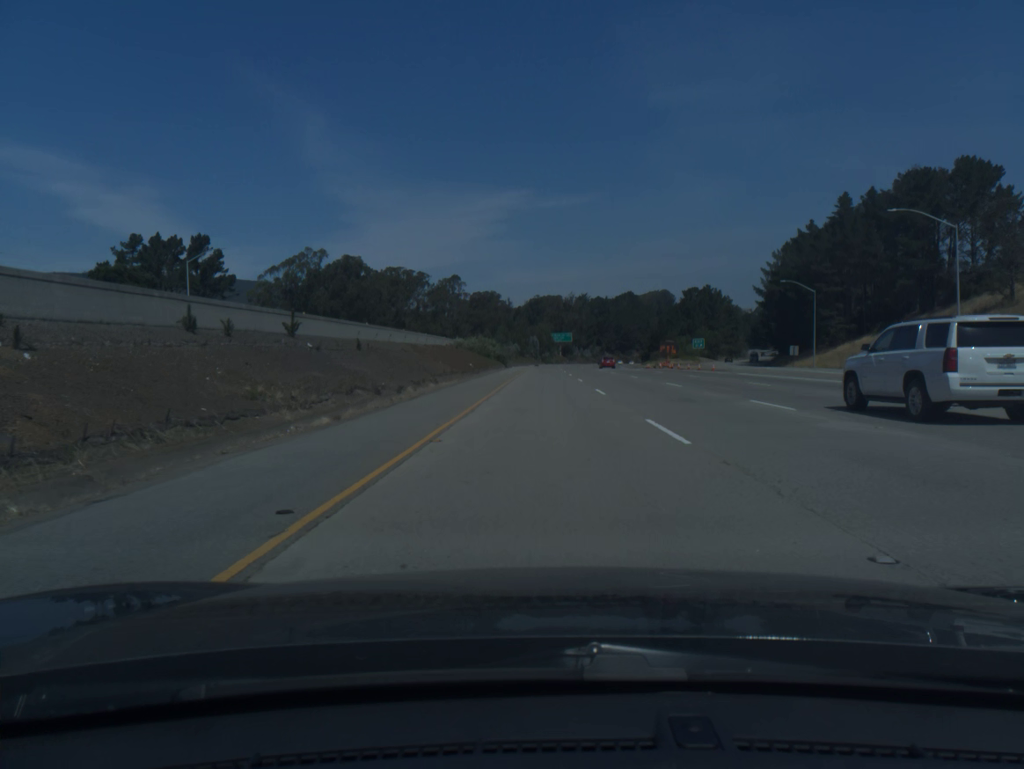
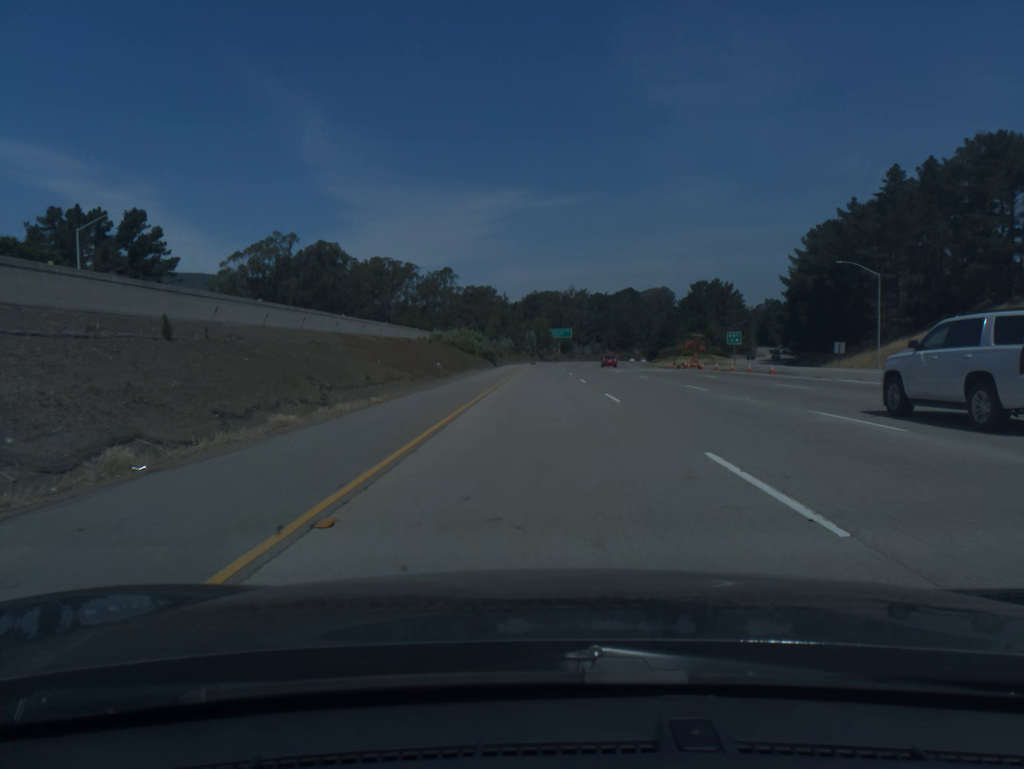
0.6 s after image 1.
(0.0, +20.1) m; 0°
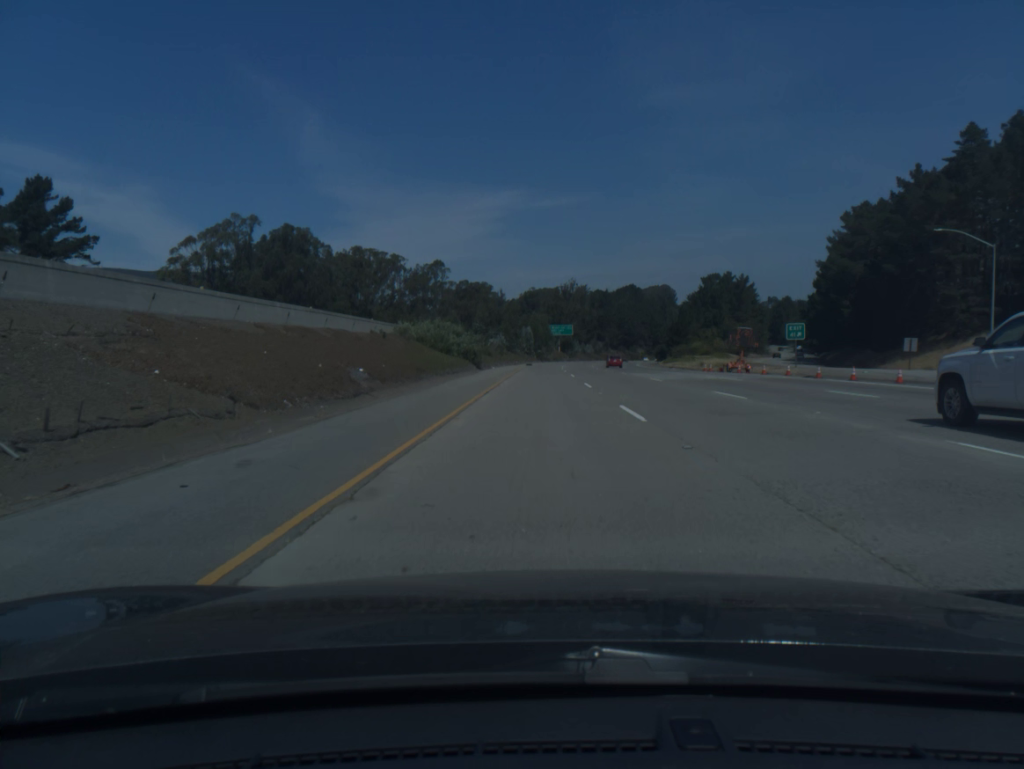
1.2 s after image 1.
(0.0, +20.1) m; 0°
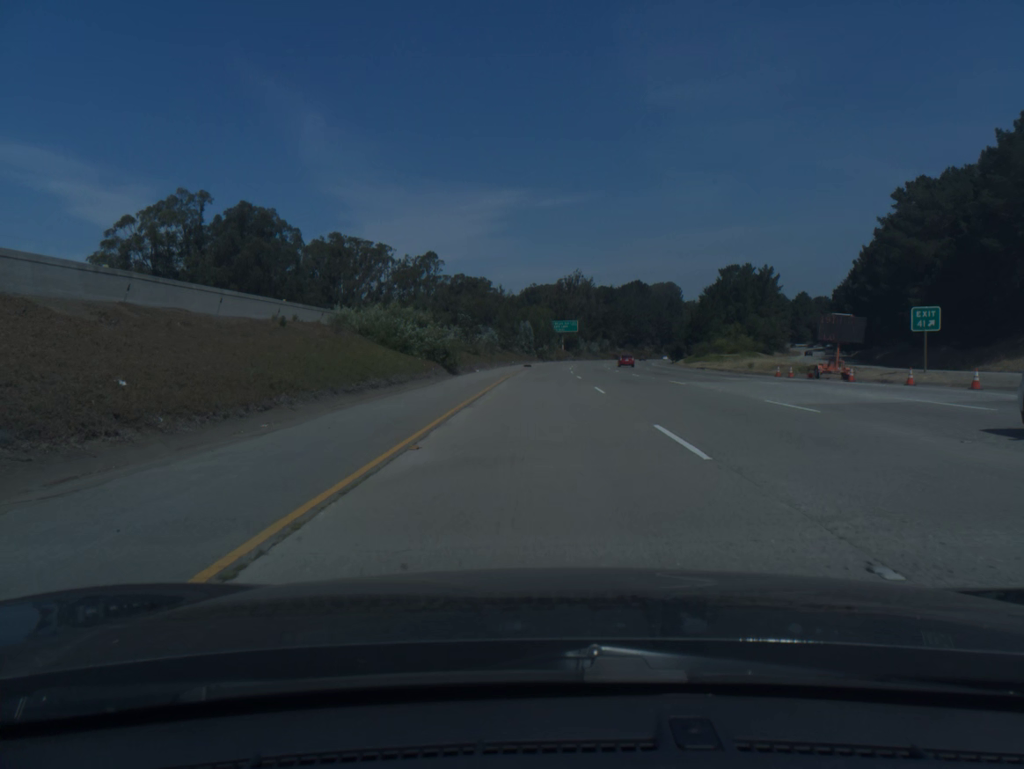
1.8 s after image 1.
(0.0, +20.1) m; 0°
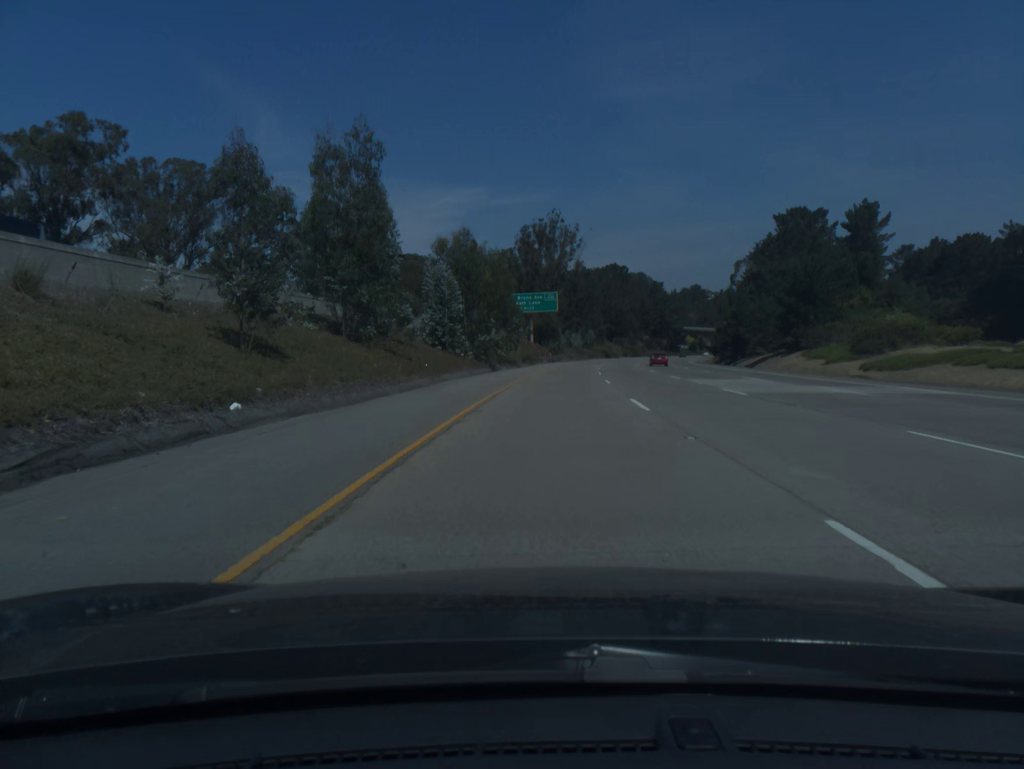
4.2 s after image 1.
(+1.0, +80.4) m; +3°
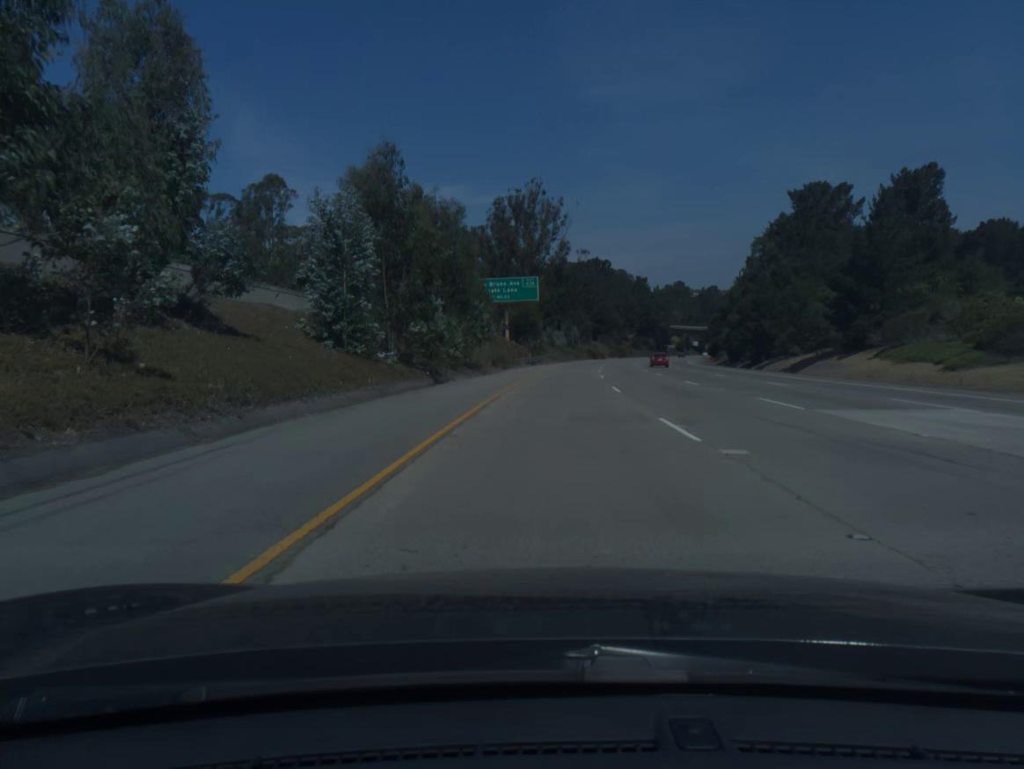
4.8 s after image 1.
(+0.2, +20.1) m; +1°
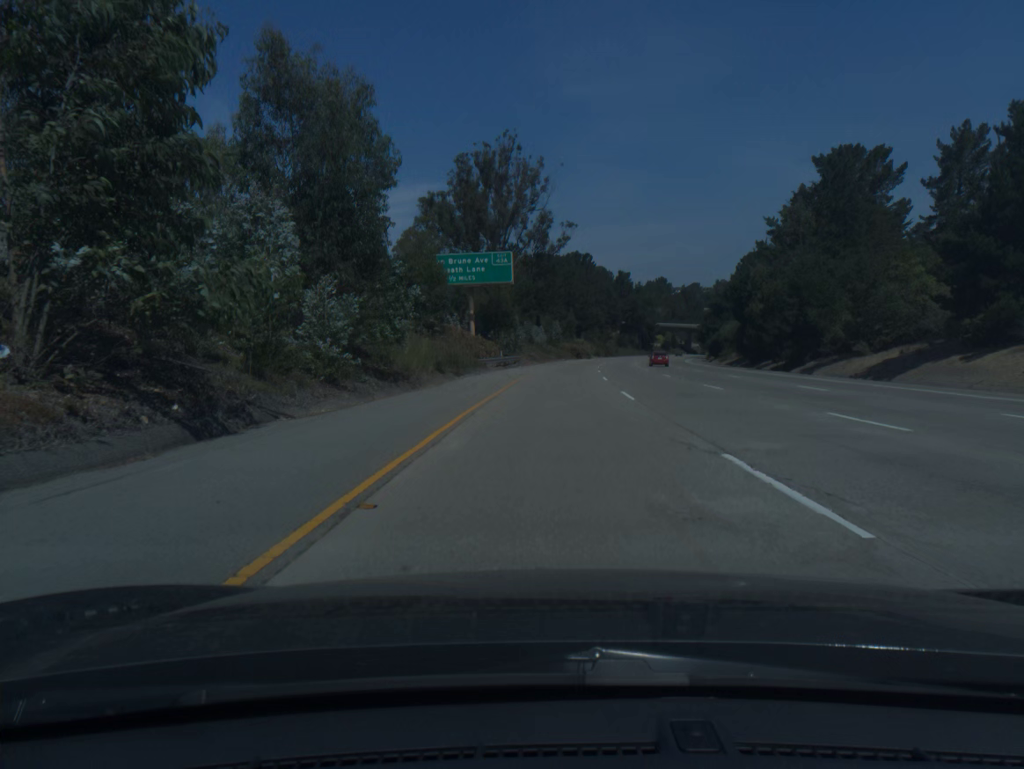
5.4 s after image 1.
(+0.3, +20.1) m; +2°
